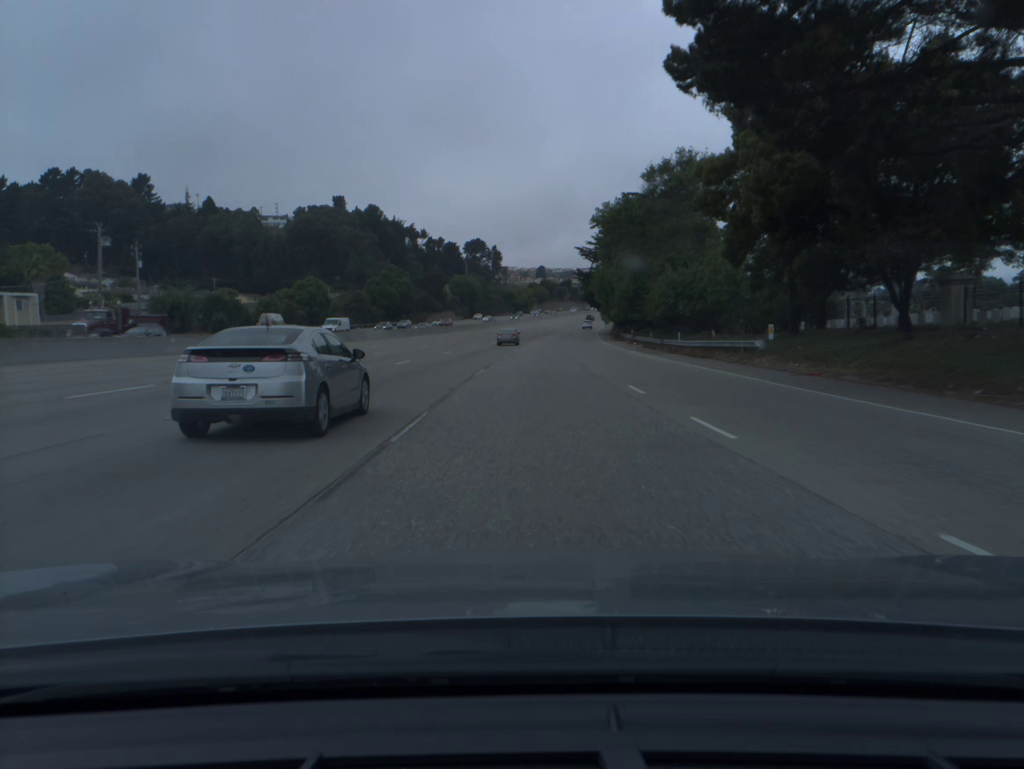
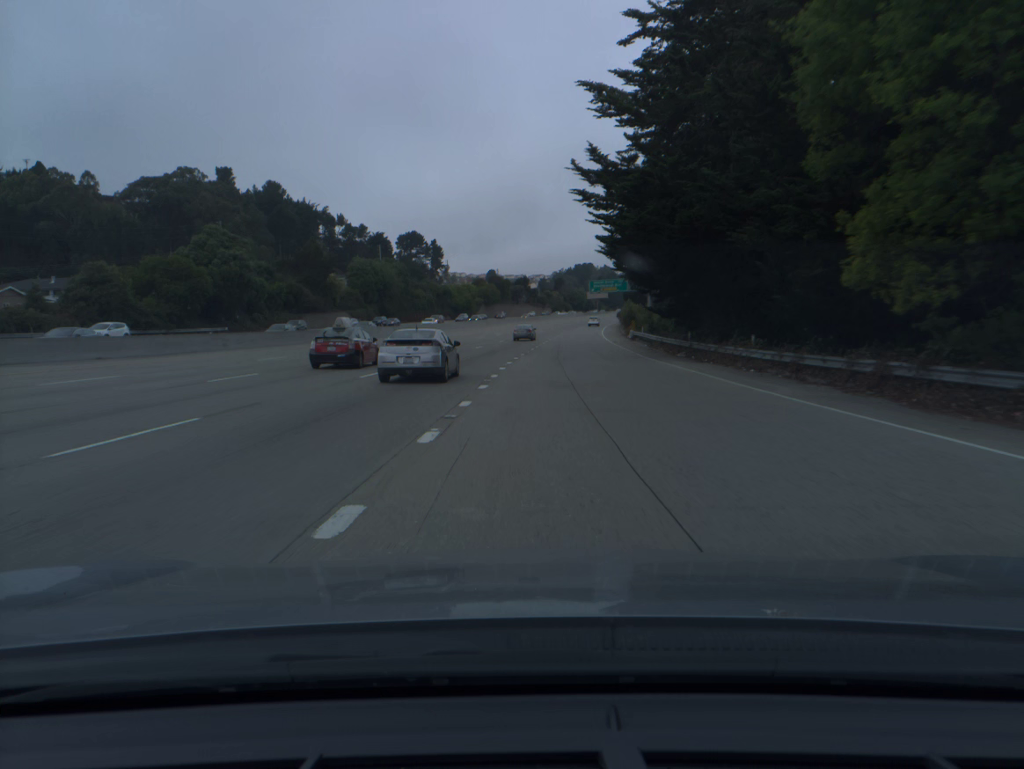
(+2.9, +81.1) m; +4°
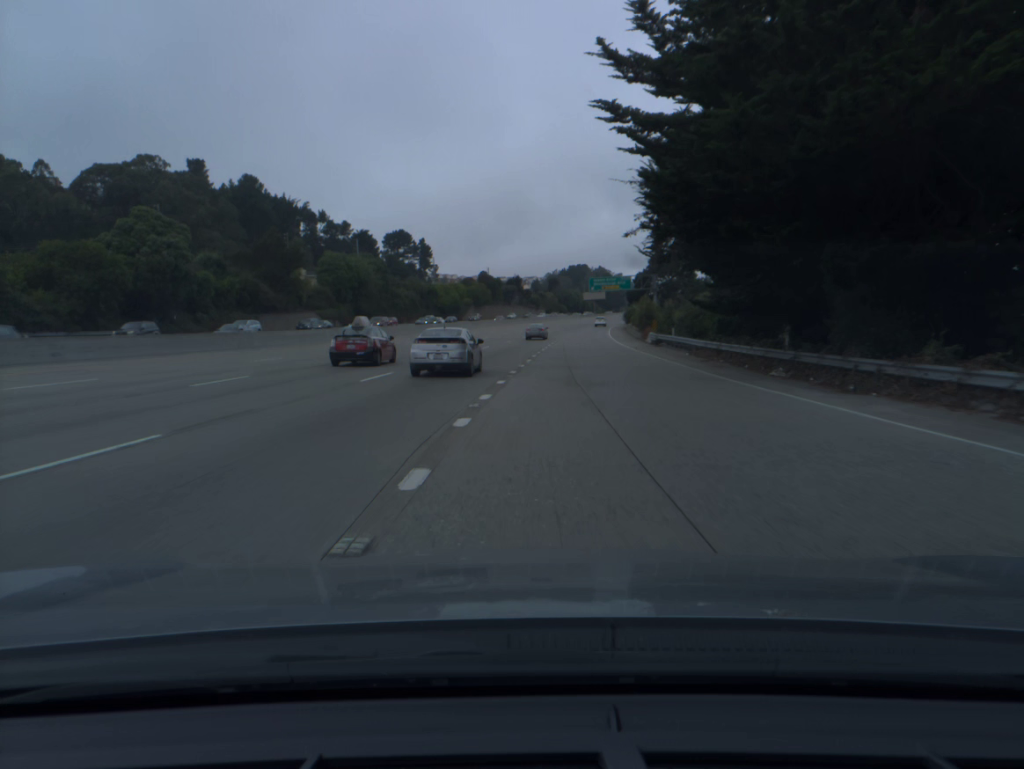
(0.0, +16.6) m; 0°
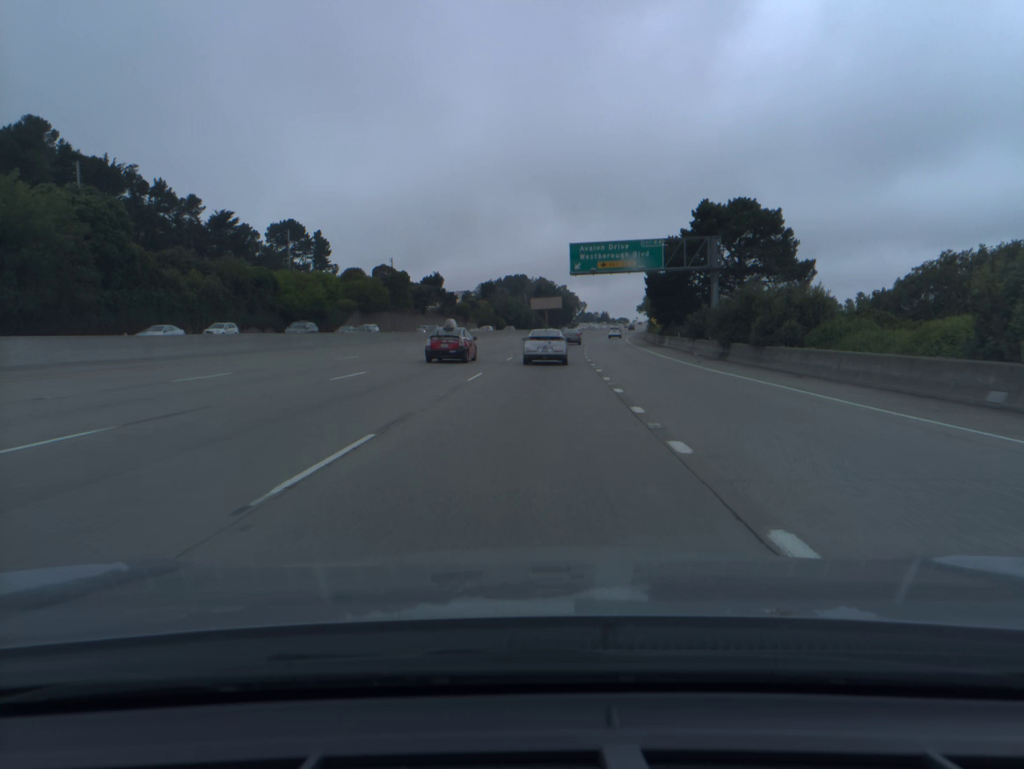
(+2.9, +84.4) m; +5°
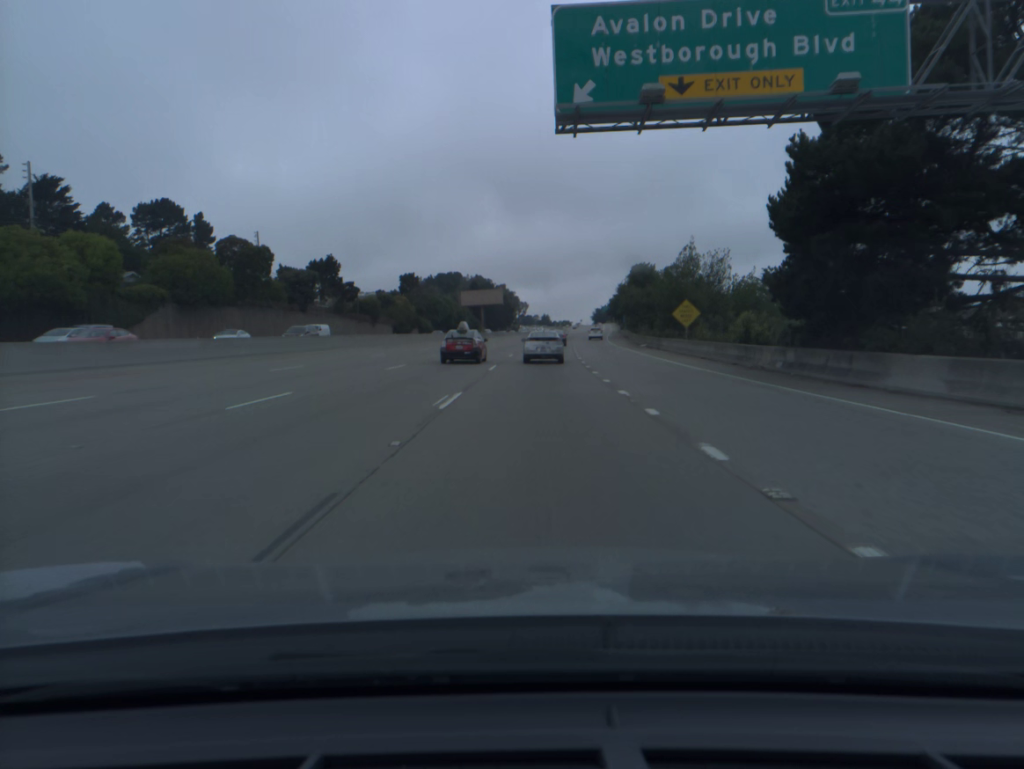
(+2.0, +50.8) m; +5°
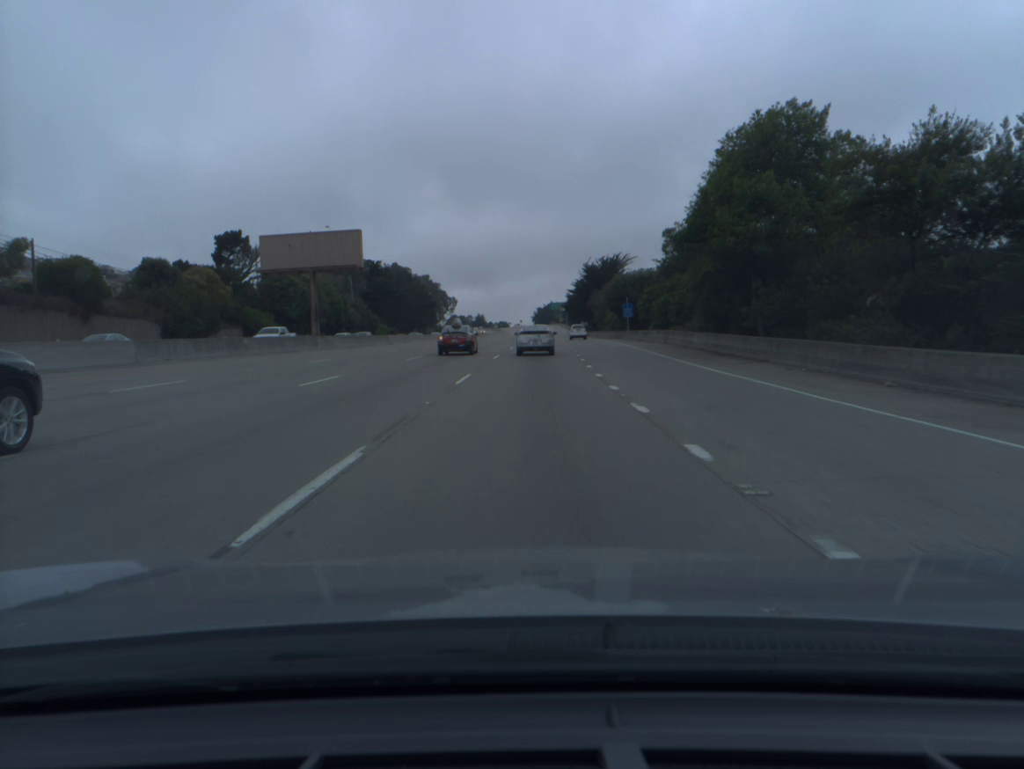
(+3.5, +82.0) m; +5°
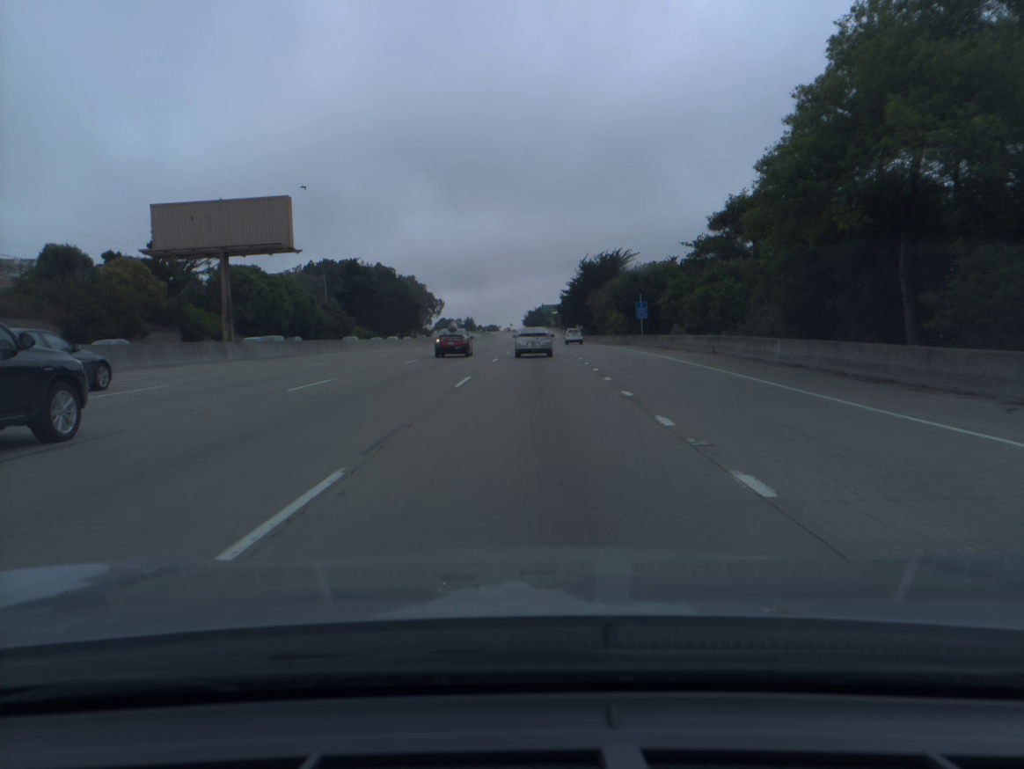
(+0.1, +15.7) m; +1°
